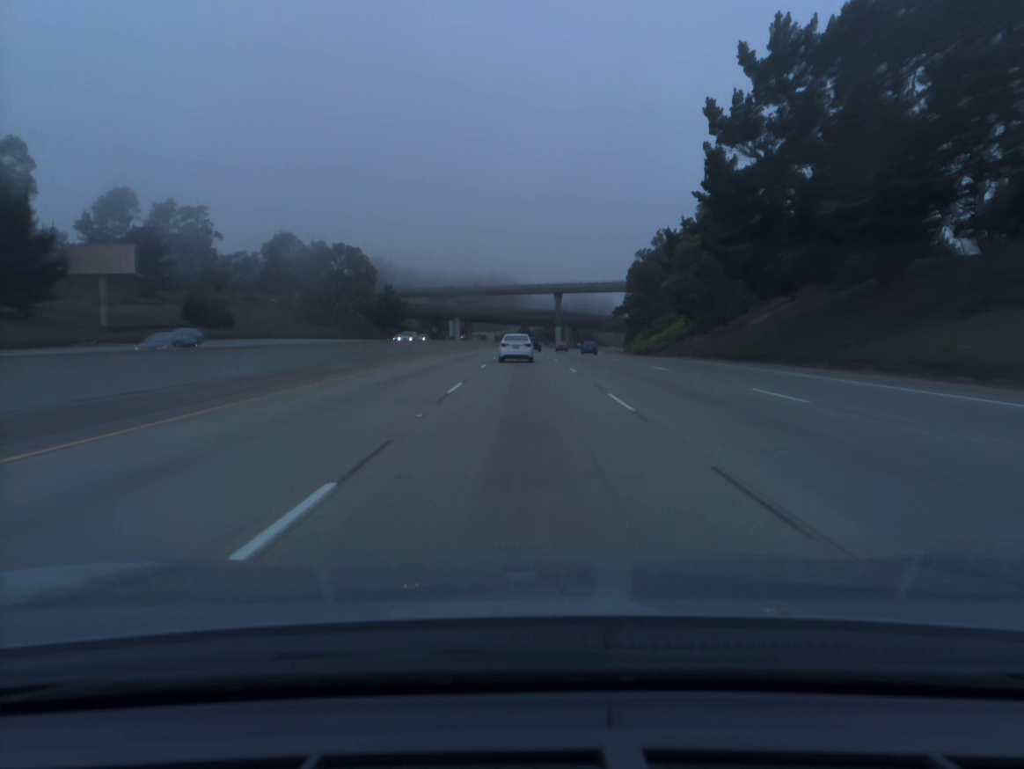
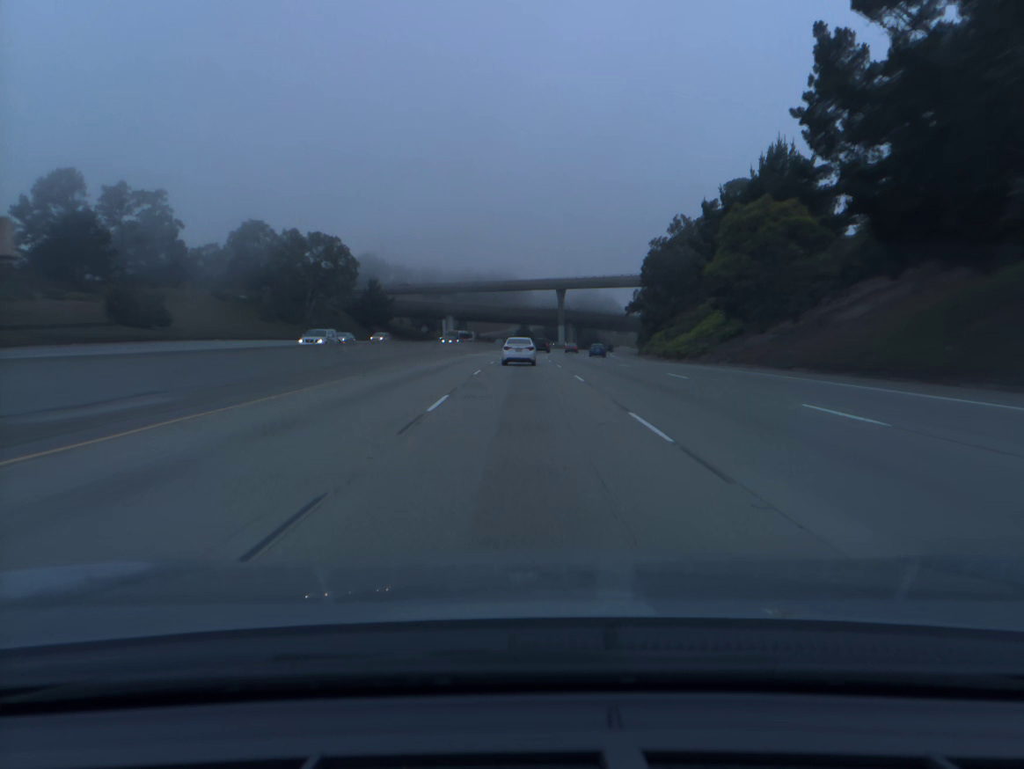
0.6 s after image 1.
(0.0, +18.1) m; 0°
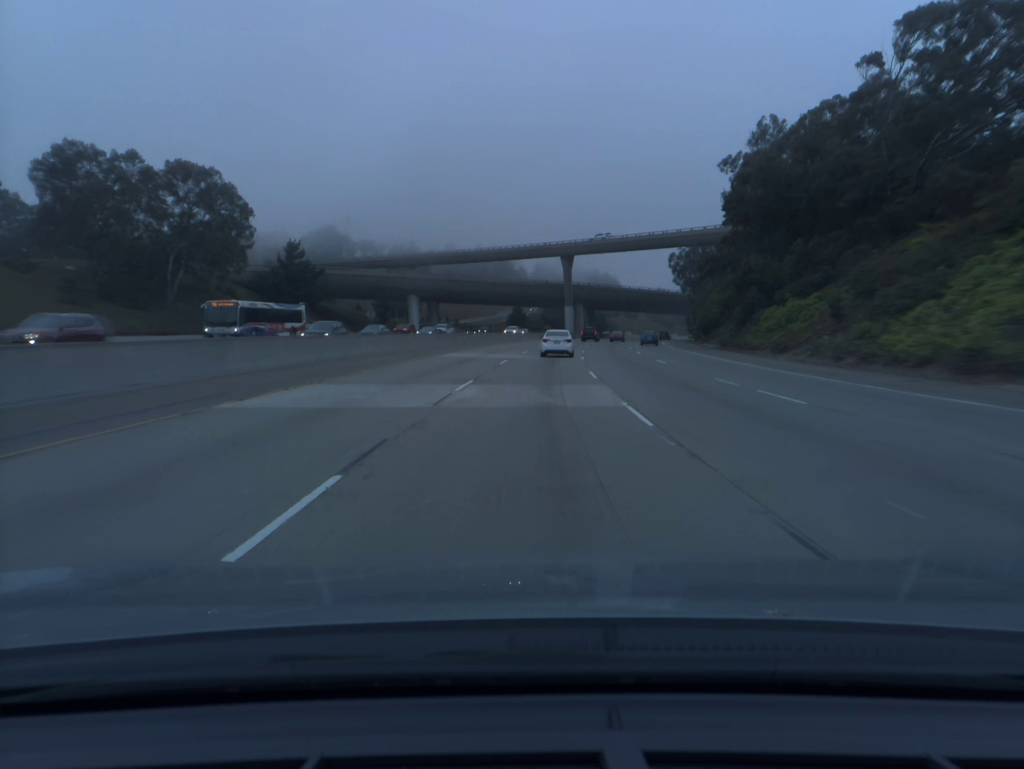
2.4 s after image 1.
(0.0, +54.3) m; 0°
